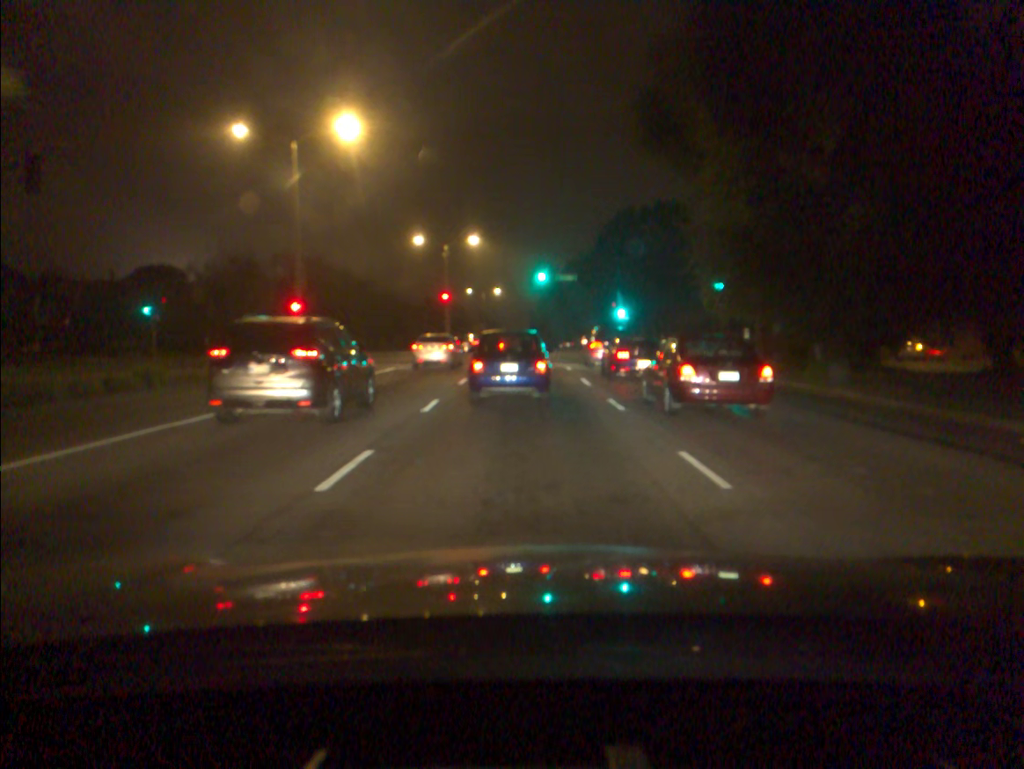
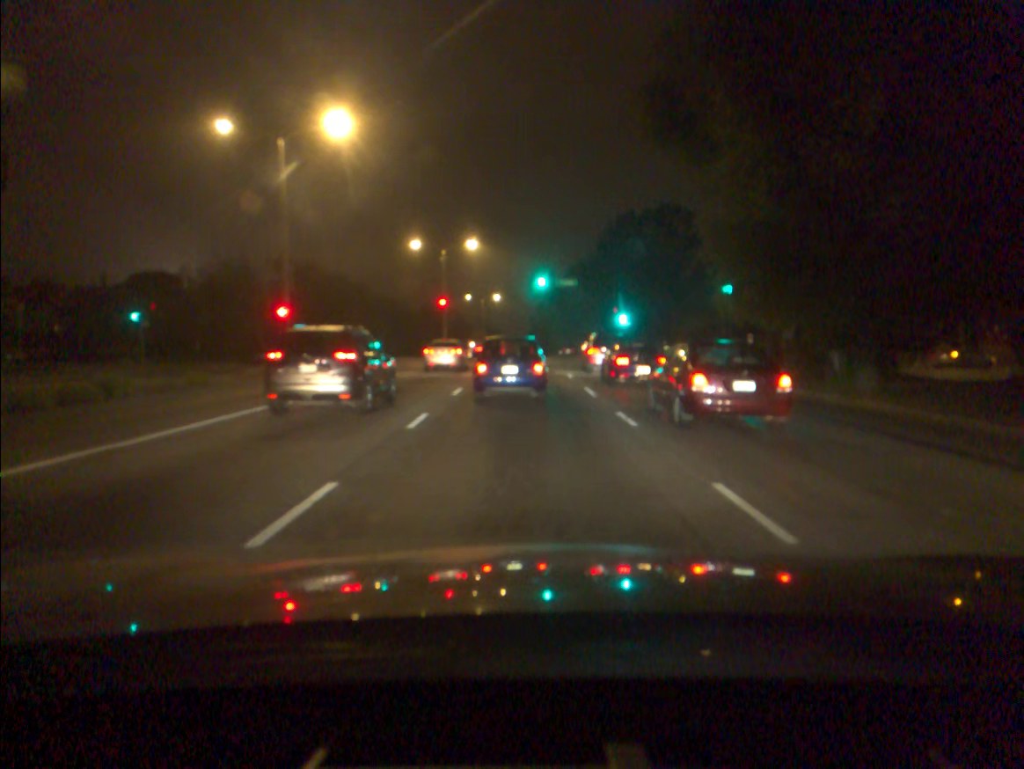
(0.0, +1.7) m; 0°
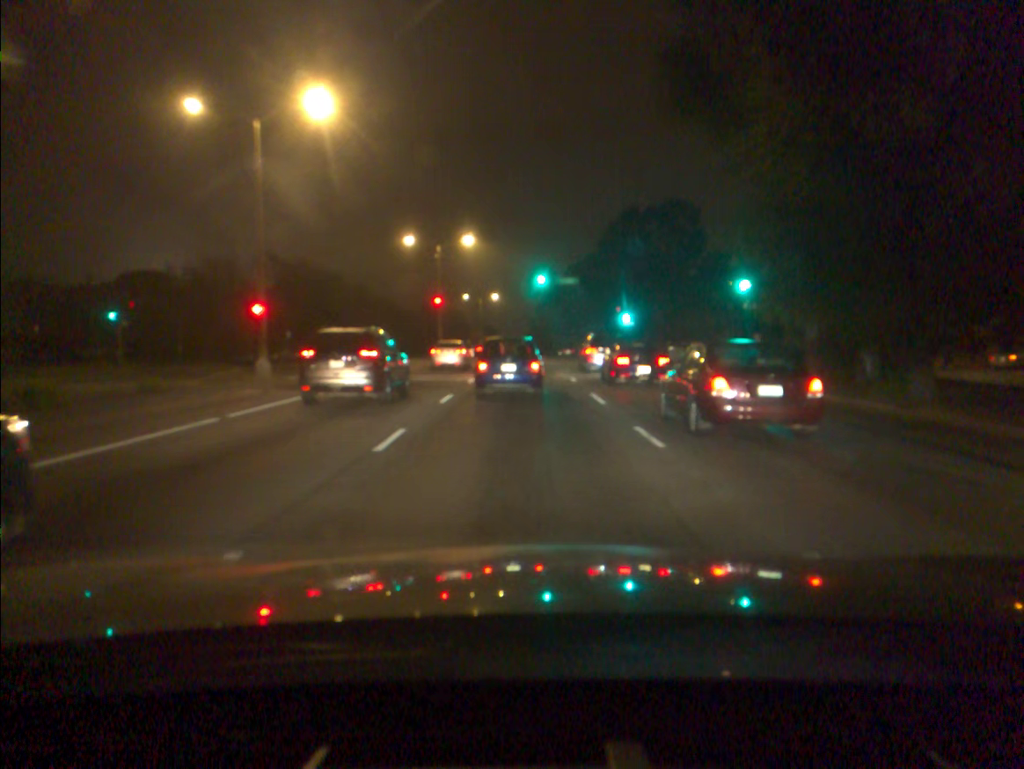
(0.0, +2.5) m; 0°
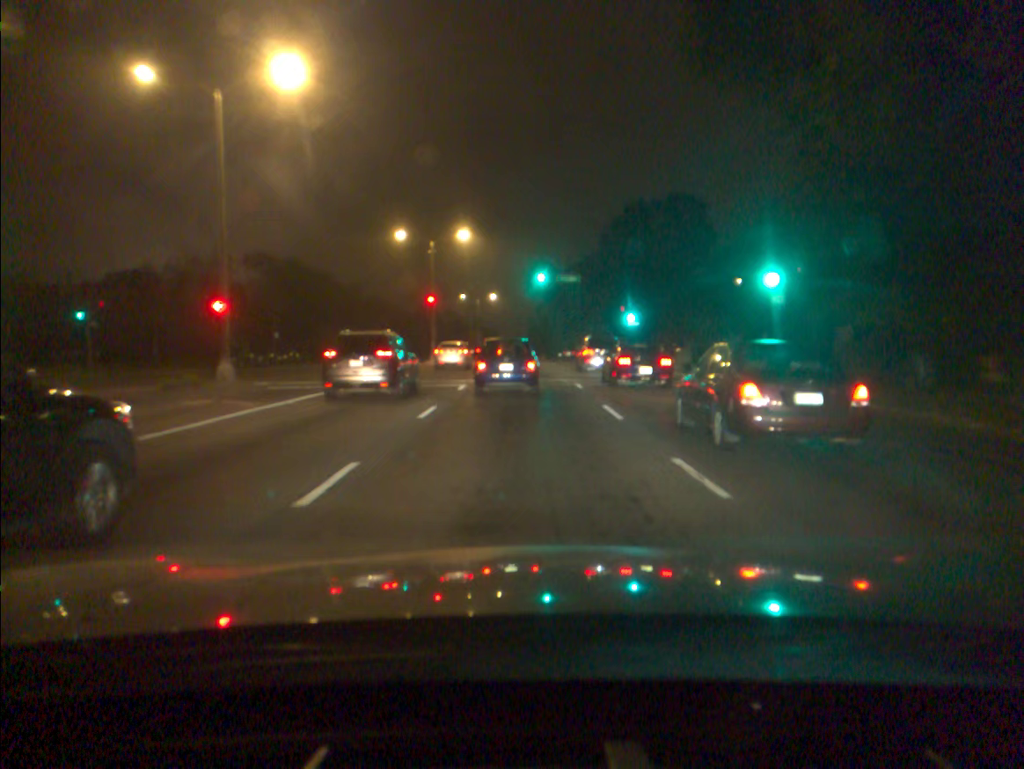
(0.0, +3.3) m; 0°
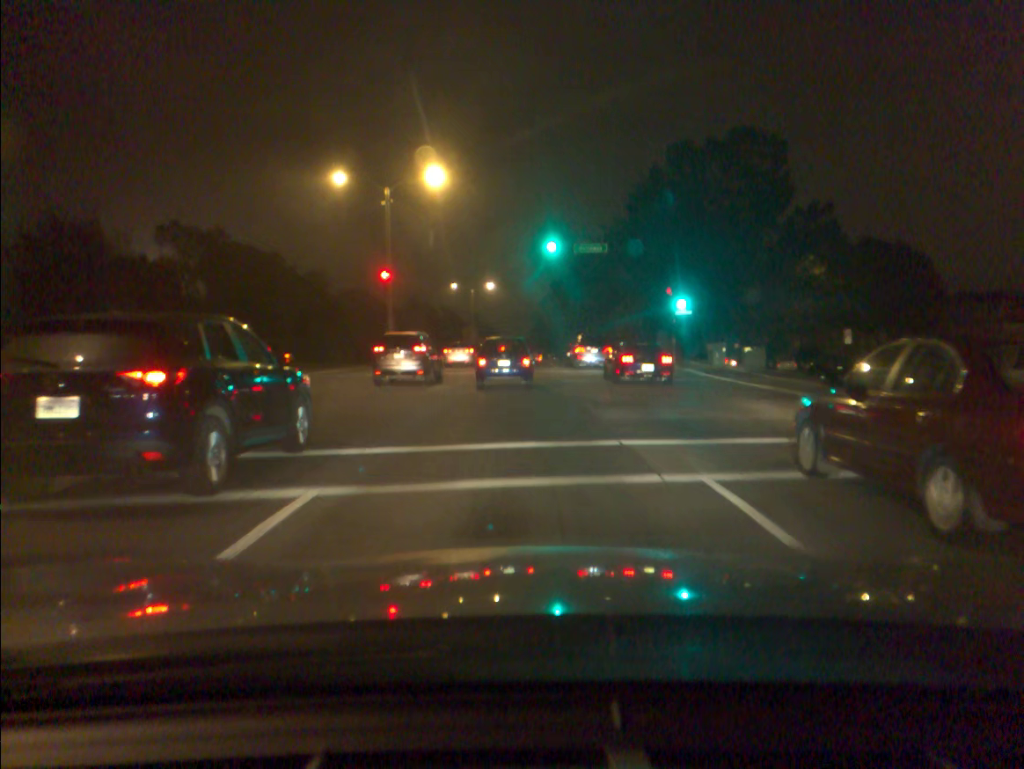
(-0.1, +18.3) m; 0°
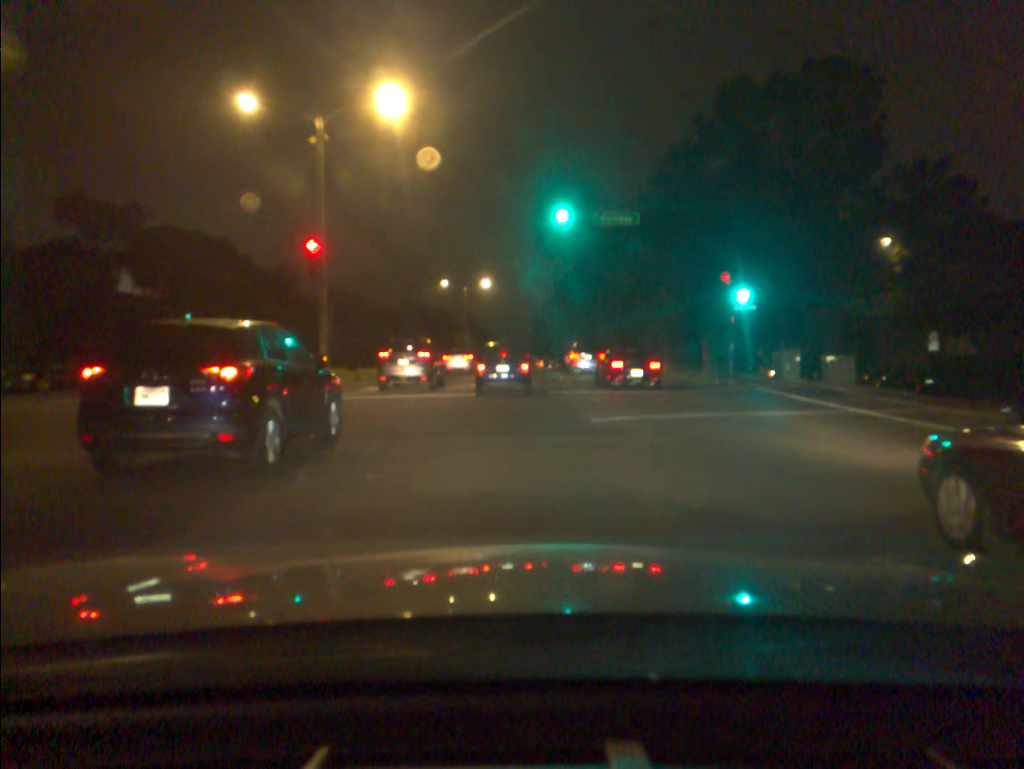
(0.0, +12.1) m; 0°
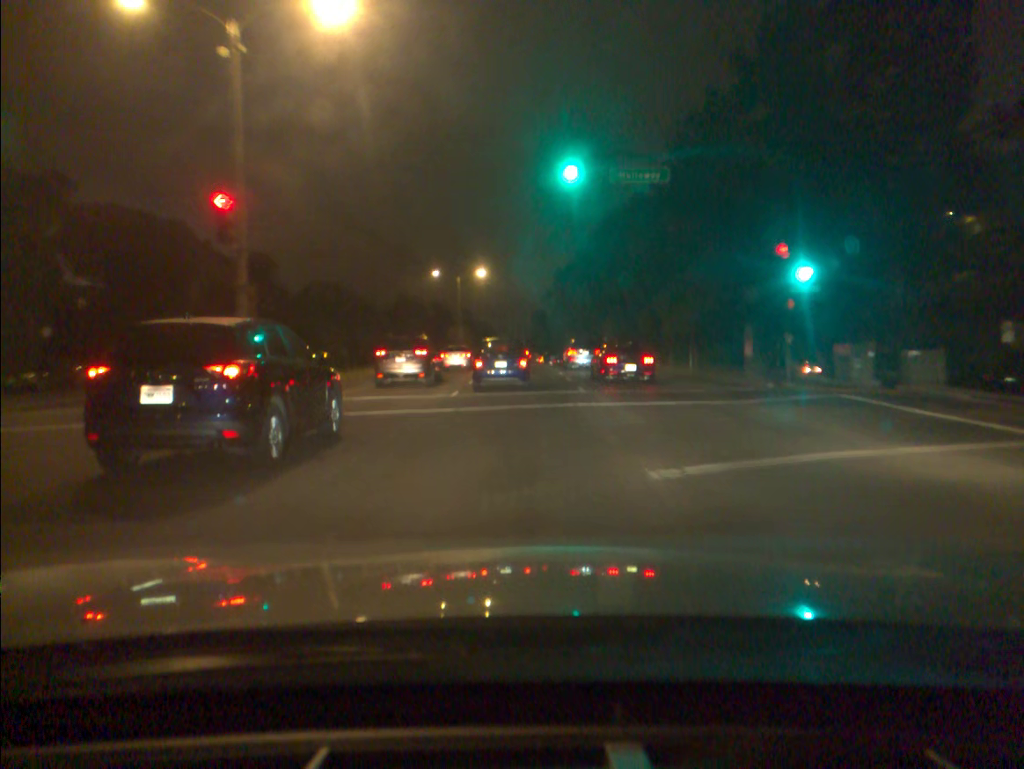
(0.0, +6.7) m; +1°
